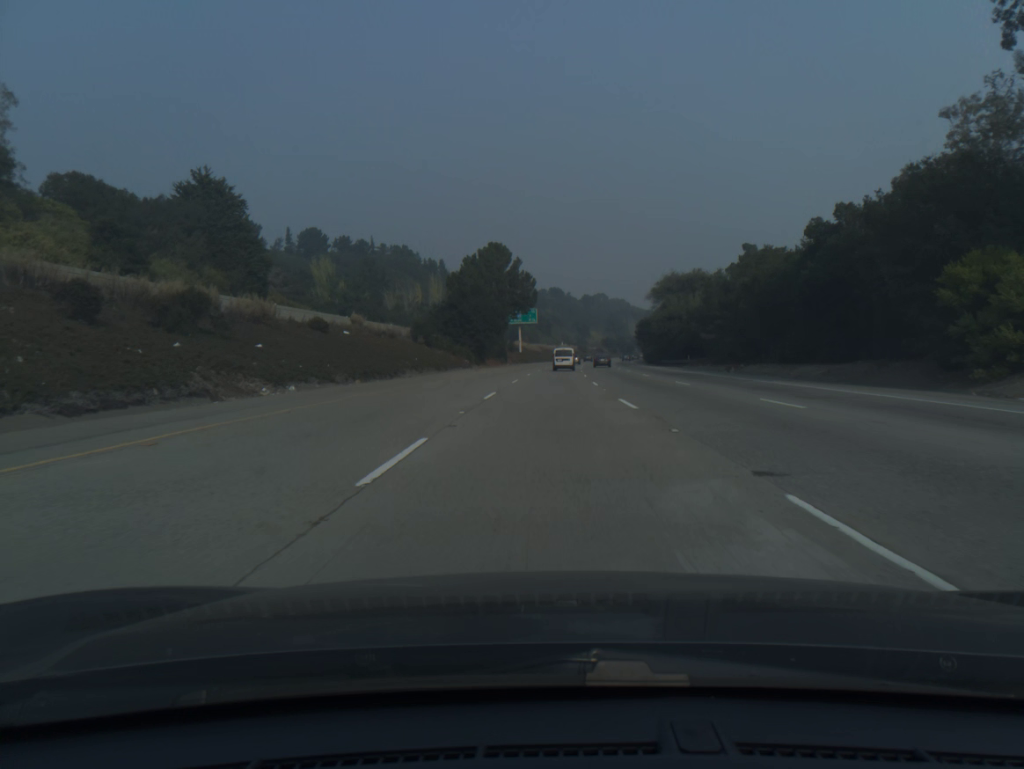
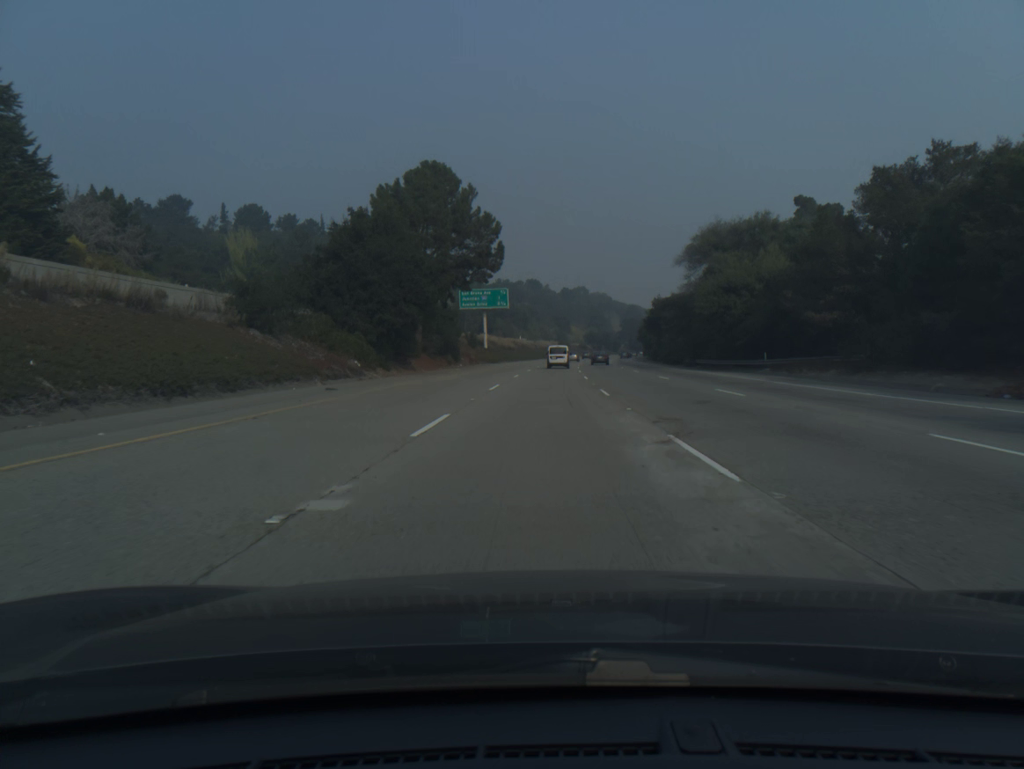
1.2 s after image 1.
(+0.6, +39.5) m; +2°
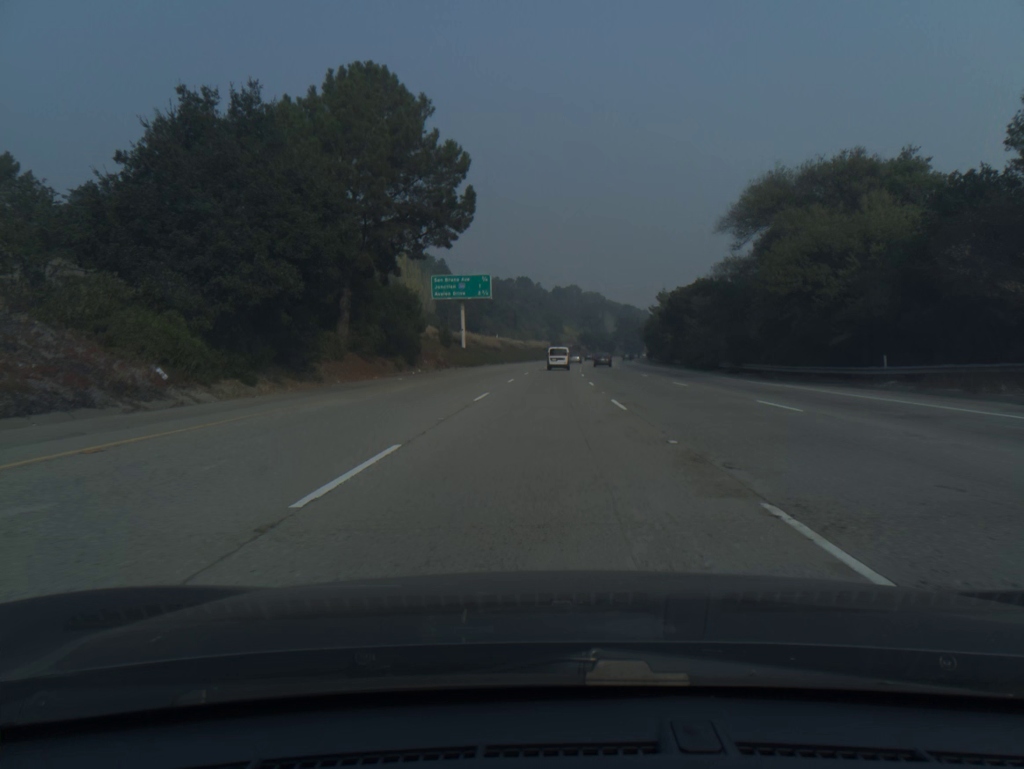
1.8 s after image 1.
(+0.1, +19.7) m; +1°
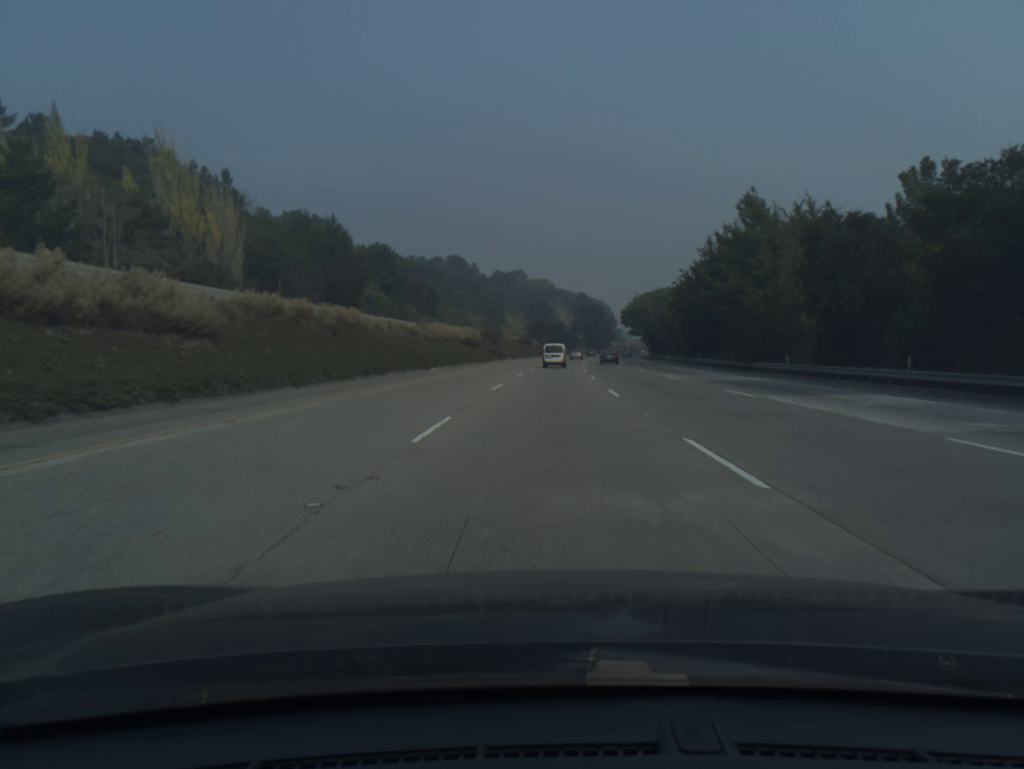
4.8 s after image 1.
(+3.1, +98.0) m; +4°
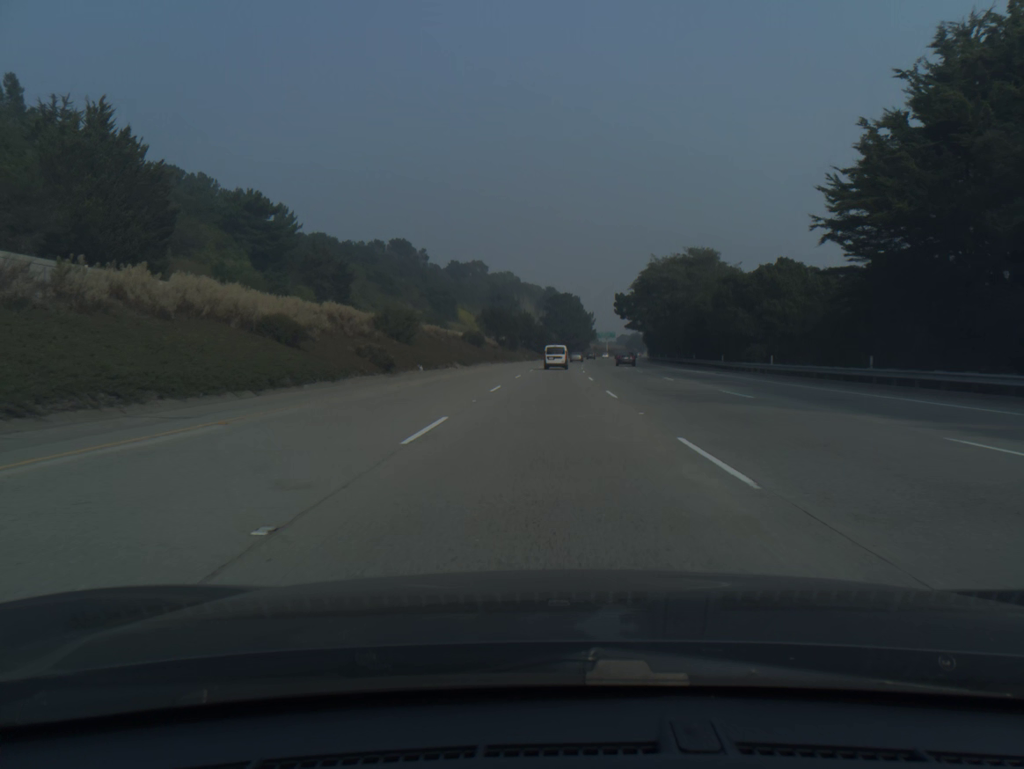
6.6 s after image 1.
(+1.3, +58.3) m; +3°
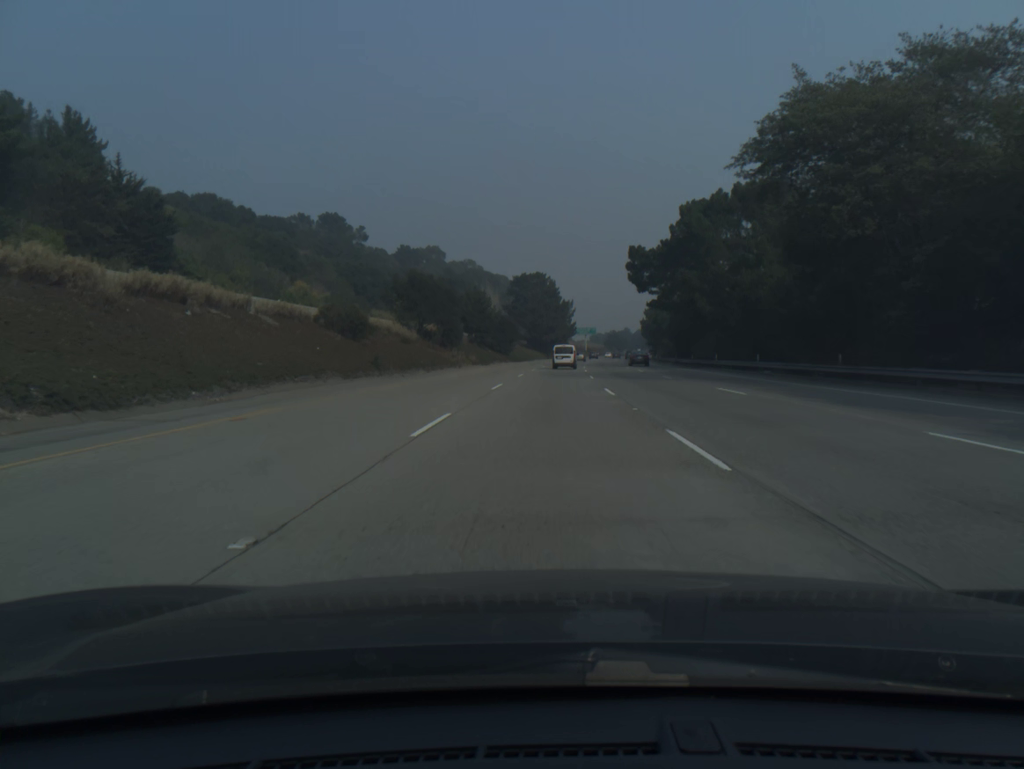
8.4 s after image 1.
(+1.2, +57.8) m; +2°
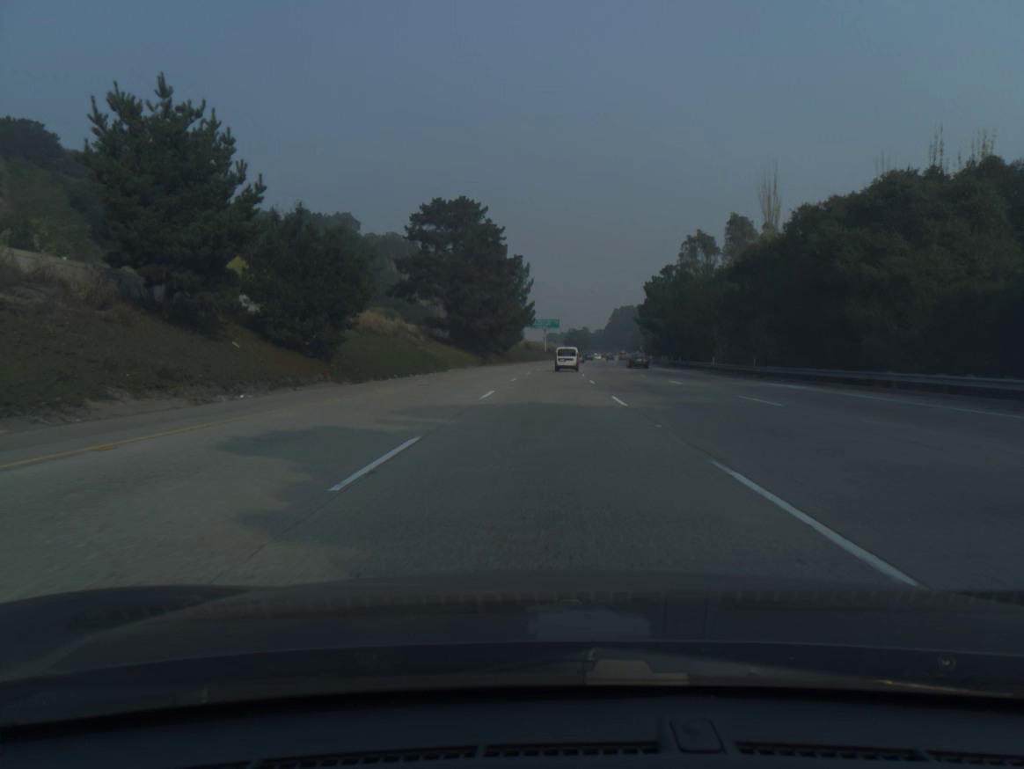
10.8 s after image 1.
(+2.2, +76.9) m; +3°
